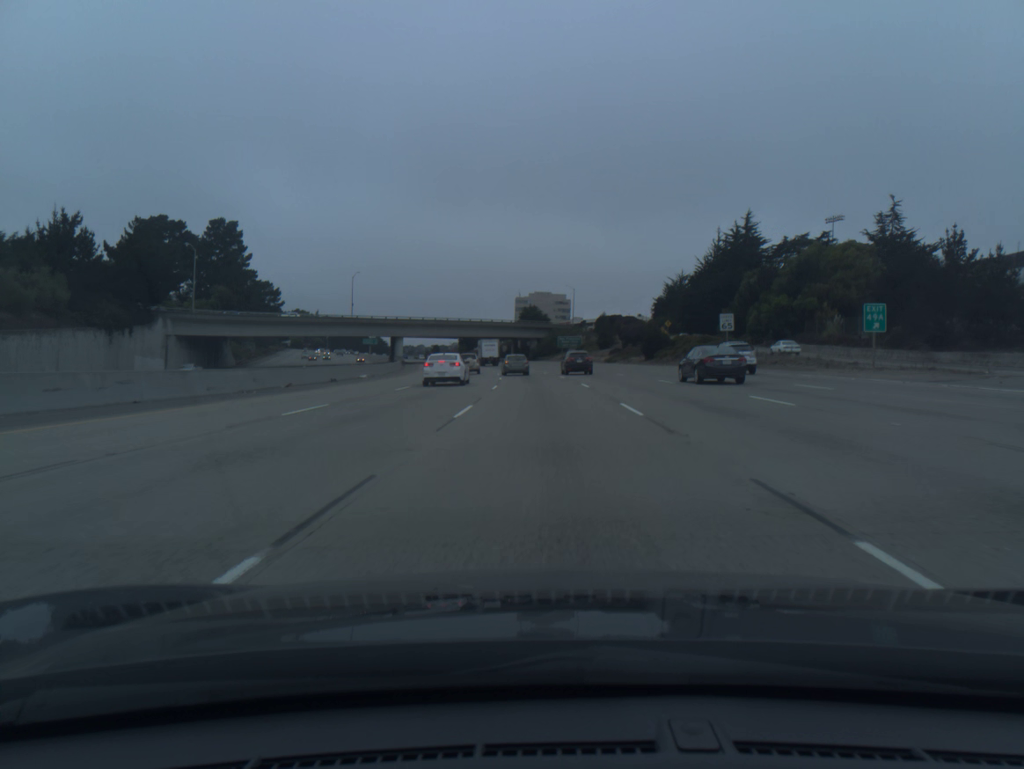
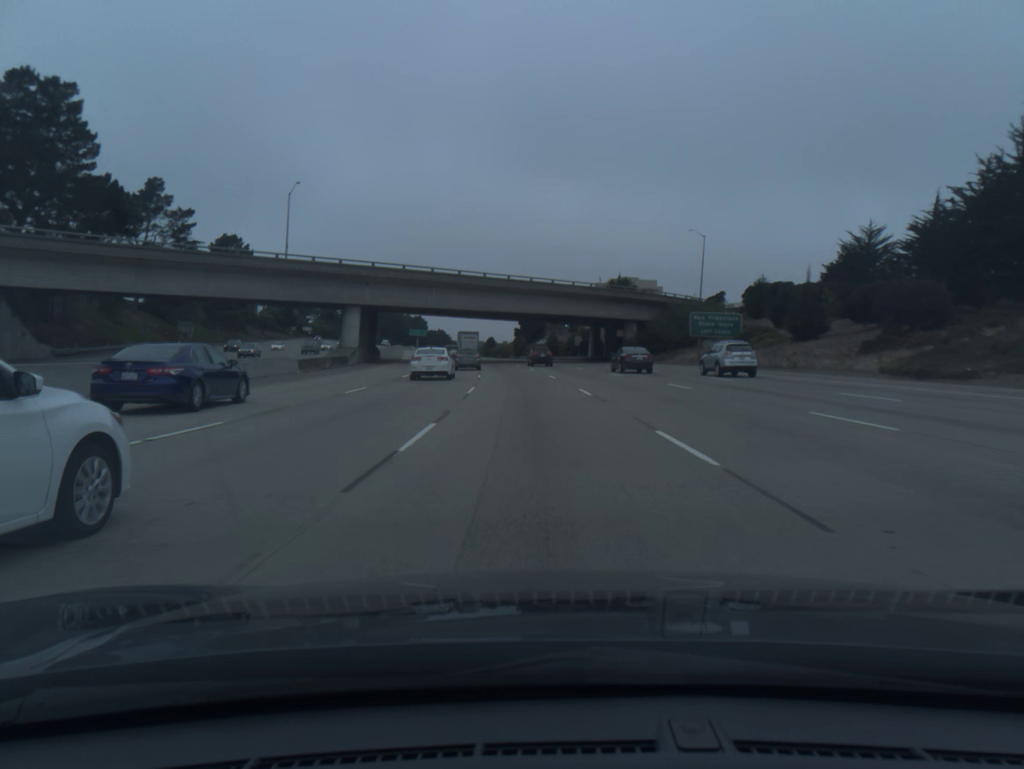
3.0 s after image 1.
(-2.8, +77.6) m; -5°
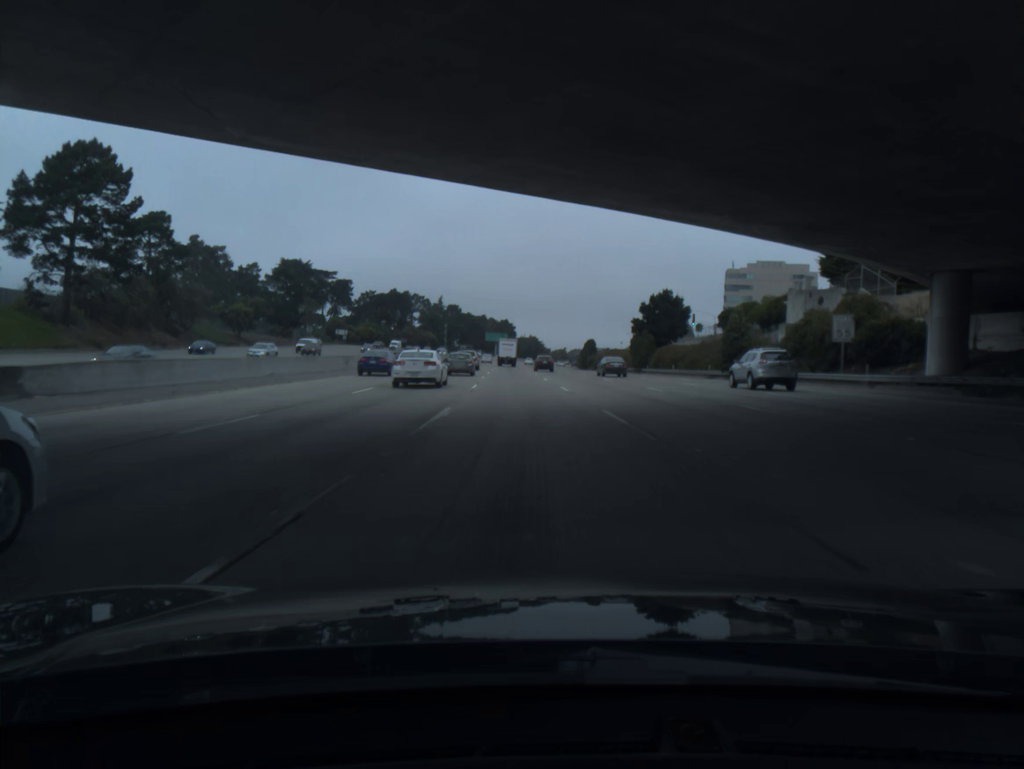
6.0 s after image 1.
(-5.1, +79.7) m; -7°
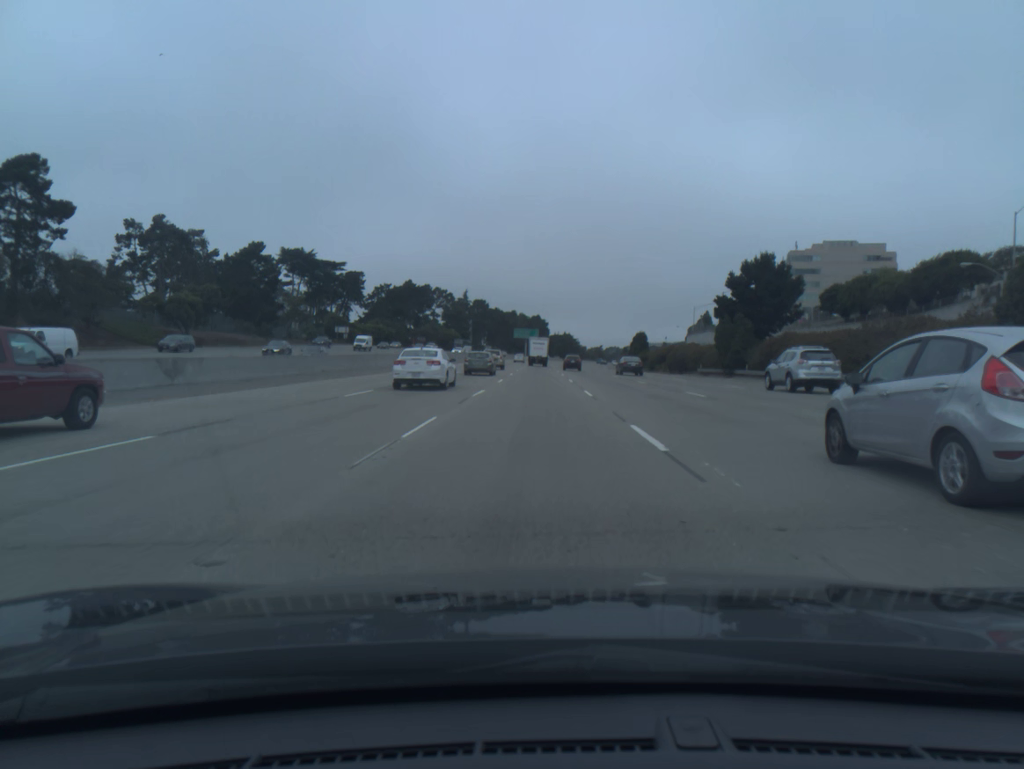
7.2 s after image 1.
(-0.7, +33.0) m; -2°
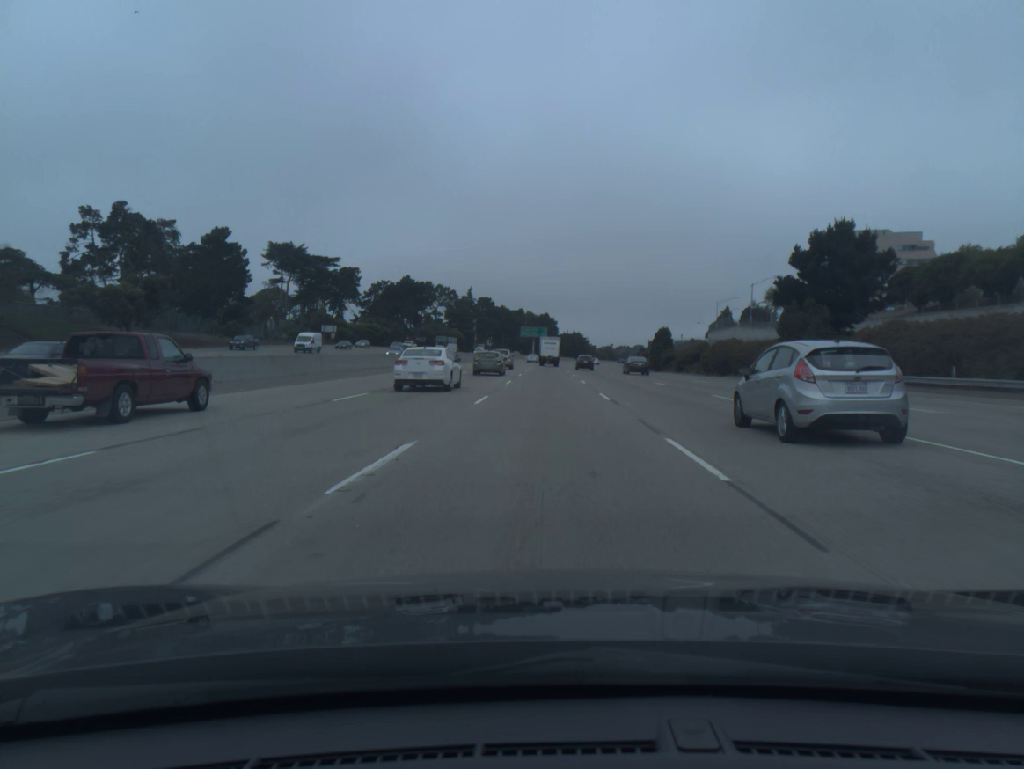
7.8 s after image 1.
(-0.1, +16.7) m; -1°
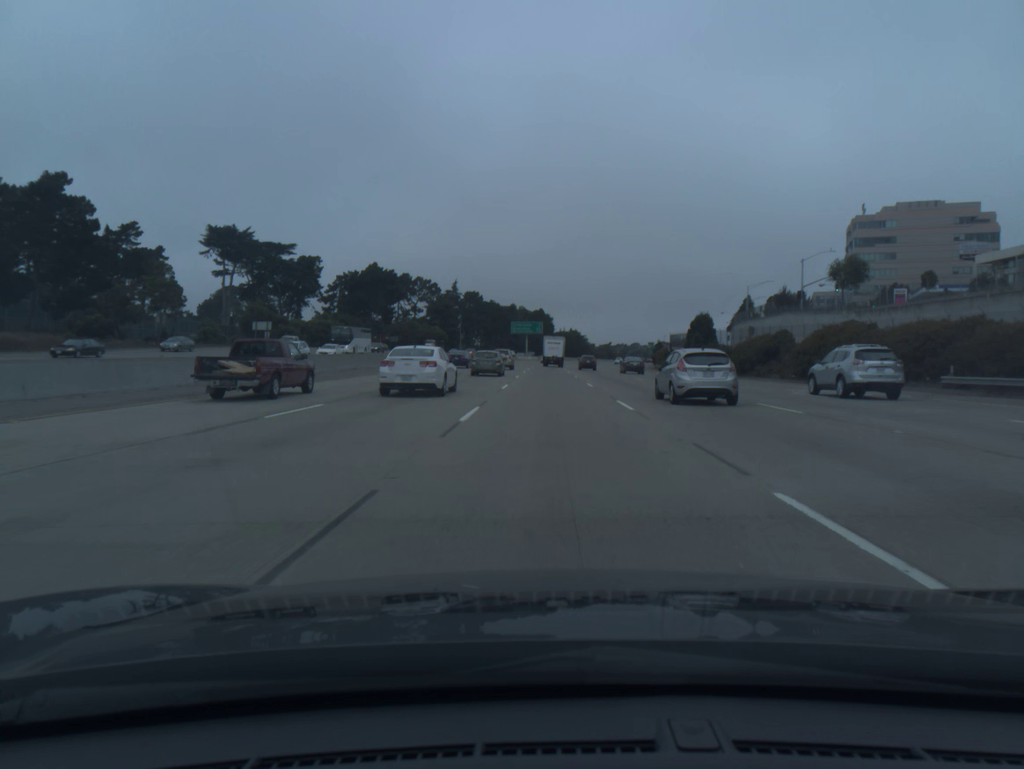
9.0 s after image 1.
(0.0, +33.9) m; 0°
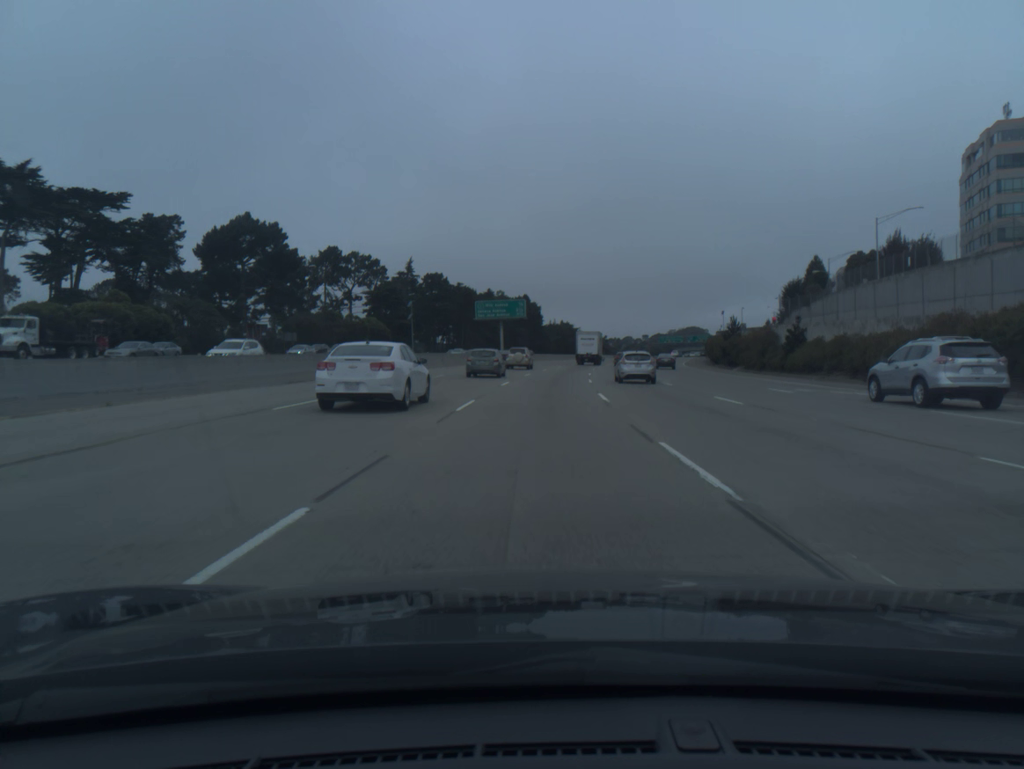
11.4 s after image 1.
(+0.7, +68.7) m; +1°
